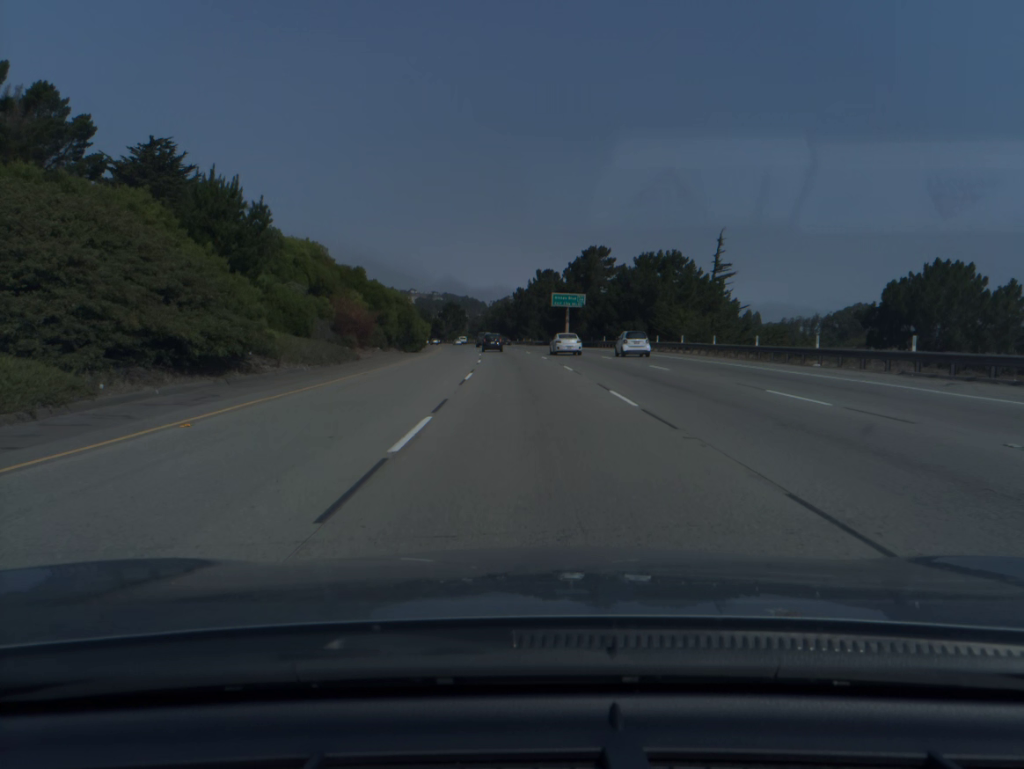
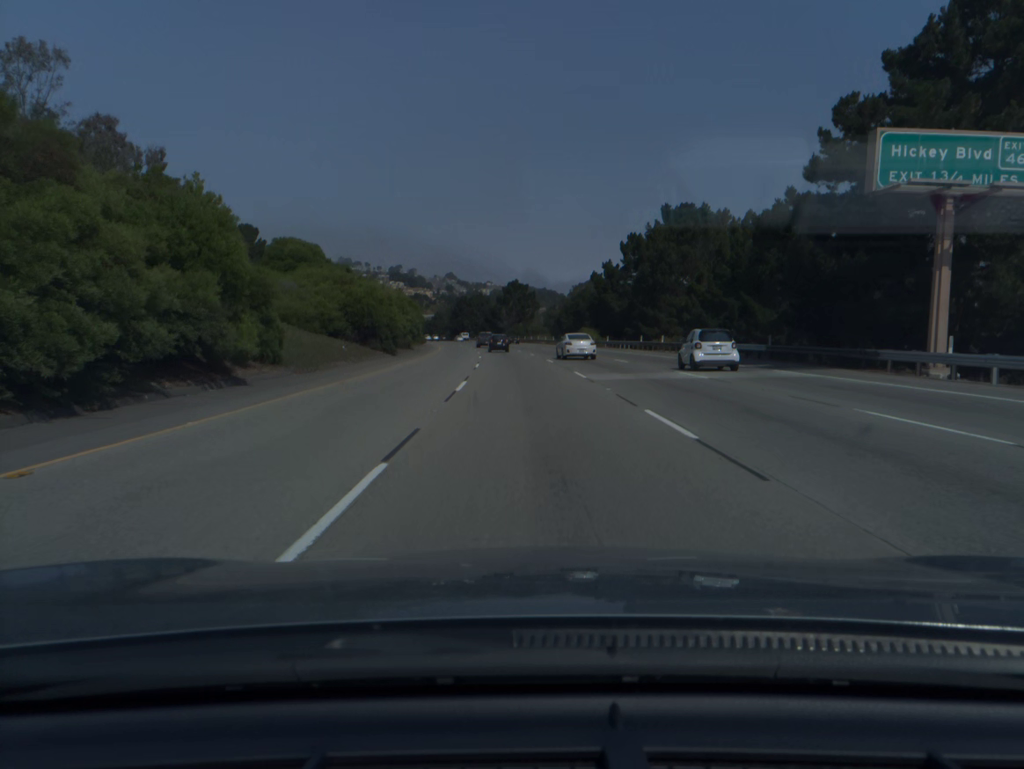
(-4.6, +92.0) m; -6°
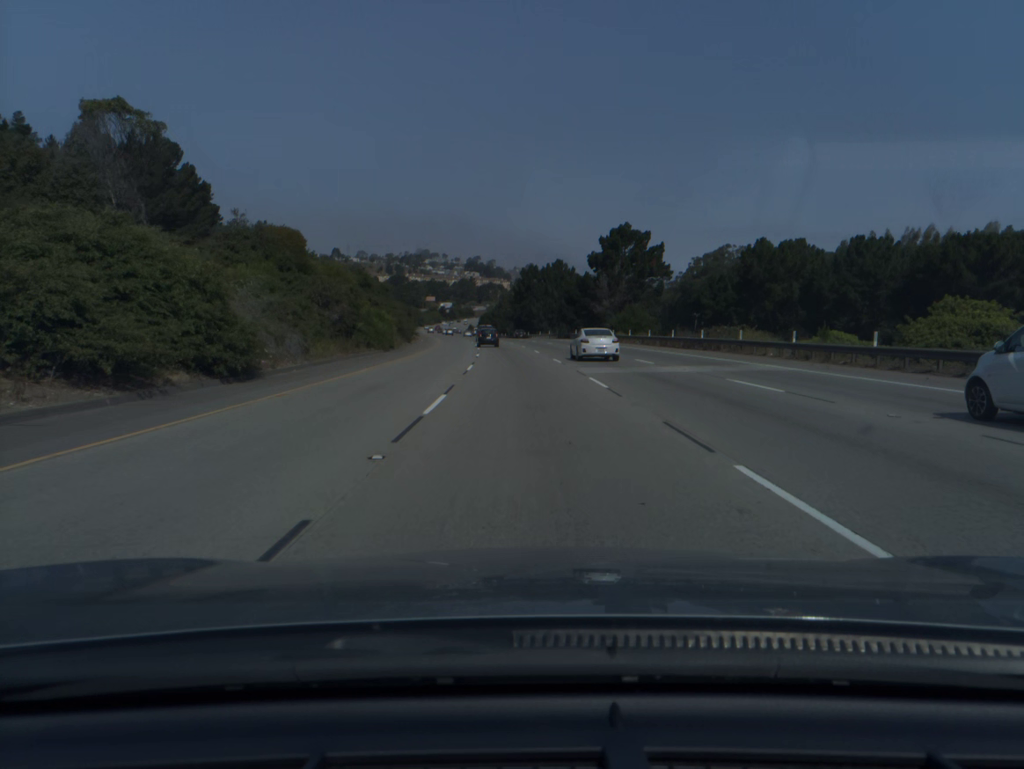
(-4.7, +93.4) m; -6°
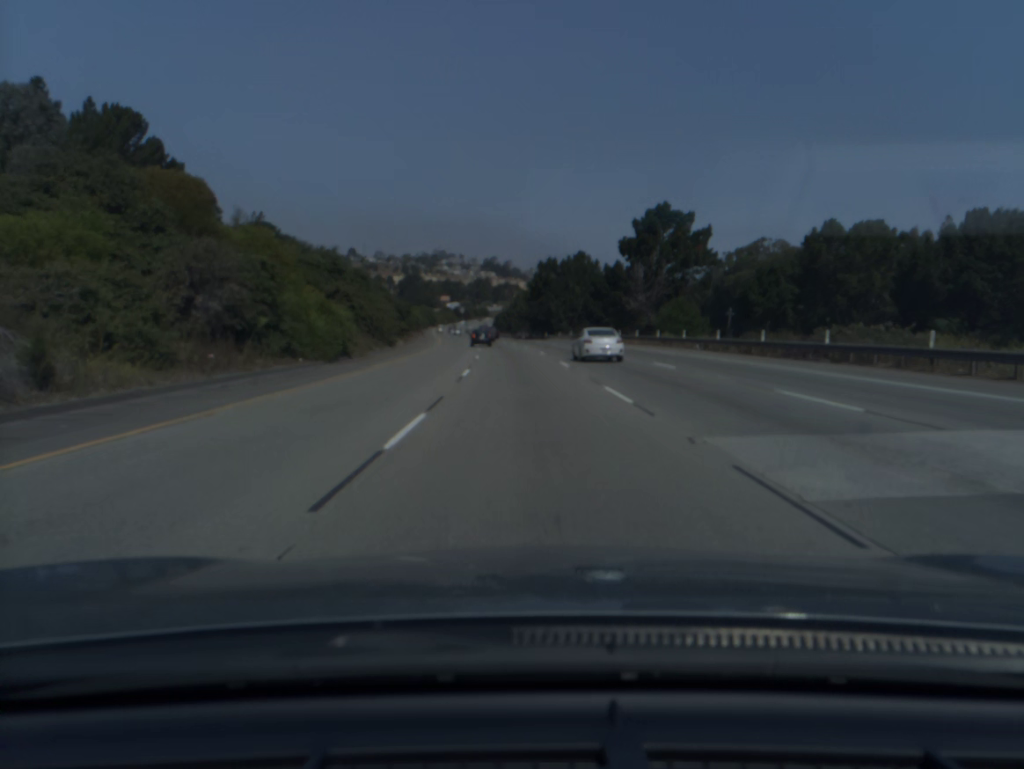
(-0.2, +18.7) m; -1°
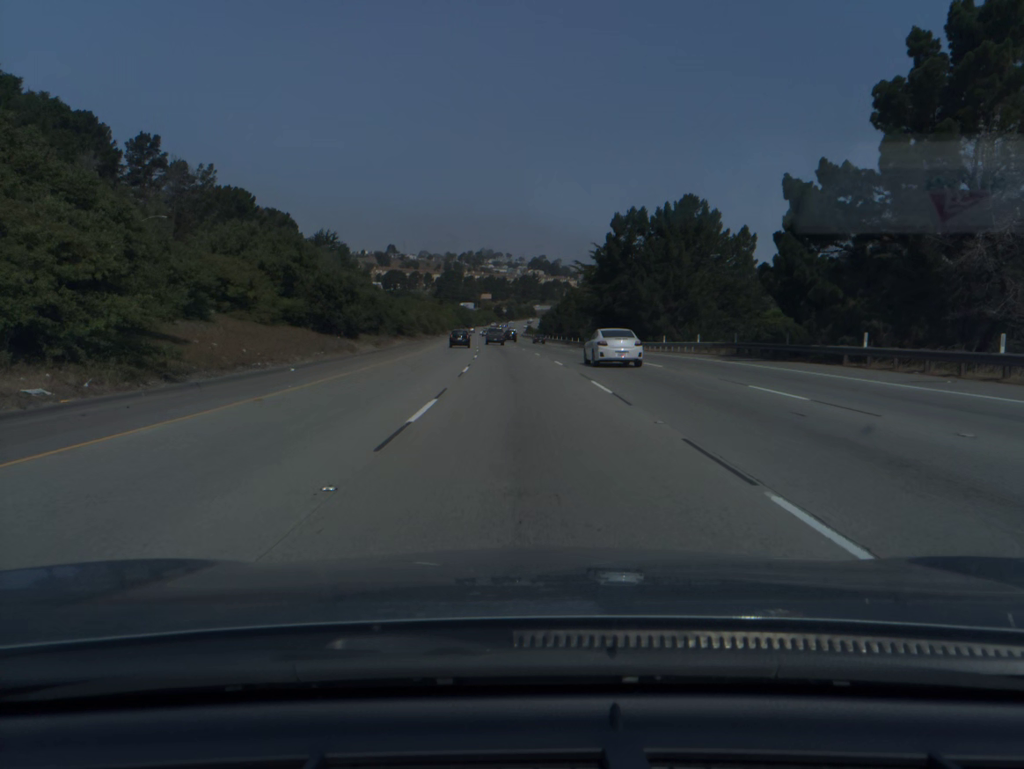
(-1.7, +55.8) m; -4°
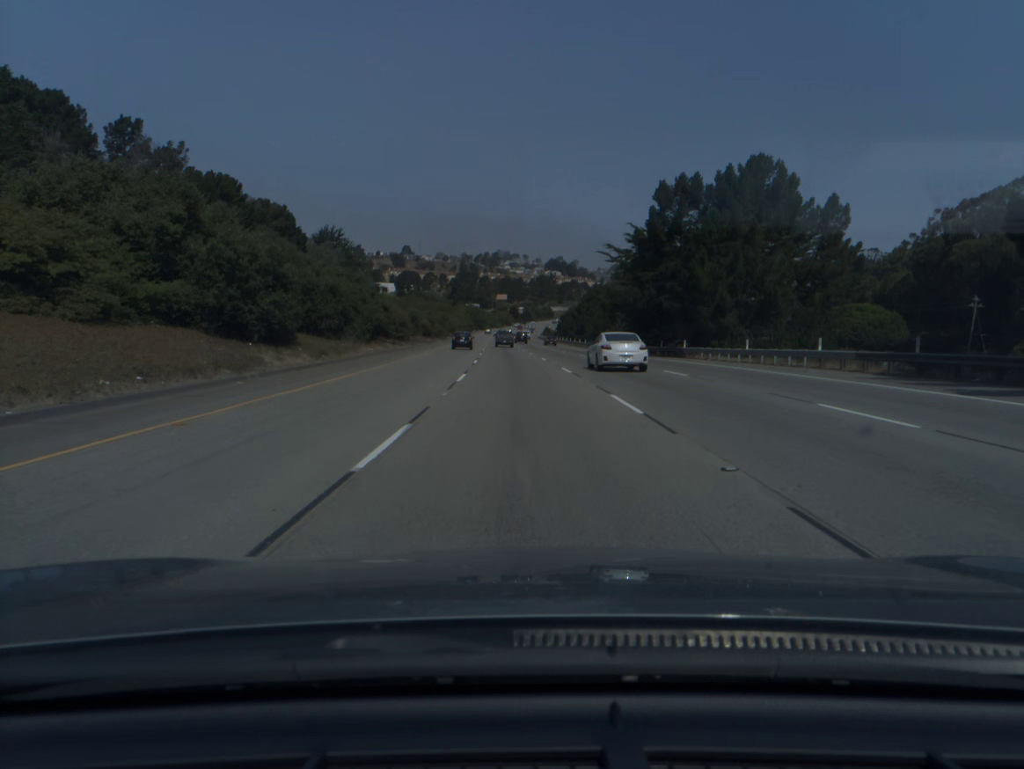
(-0.2, +18.5) m; -1°
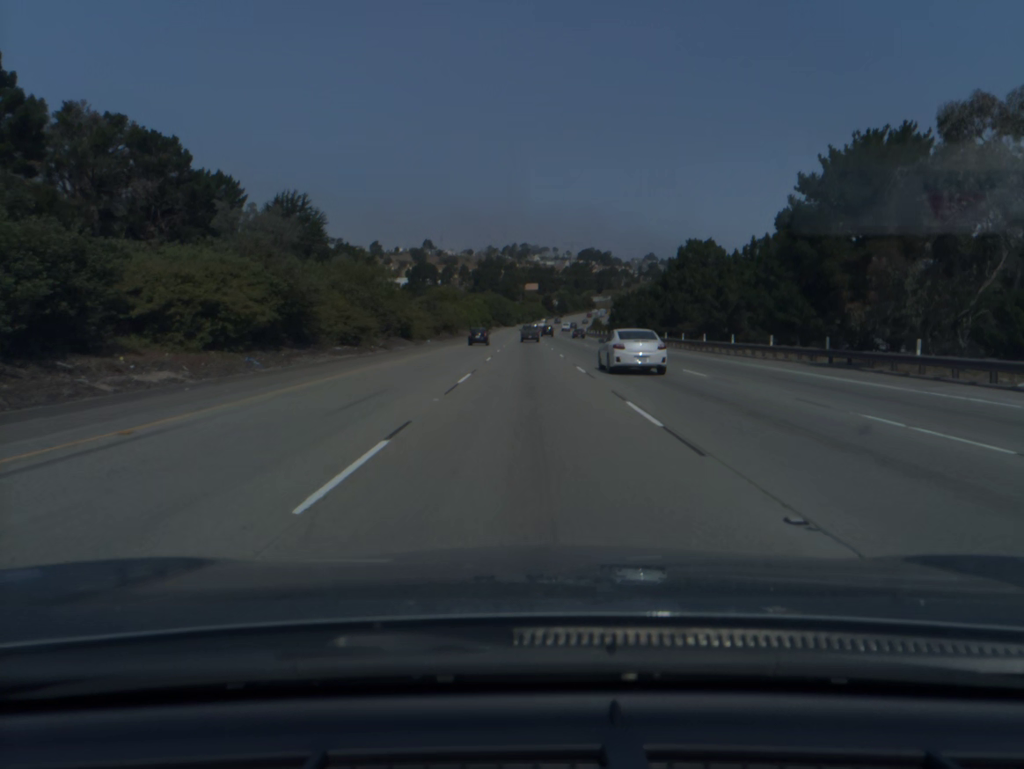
(-2.2, +74.8) m; -2°
